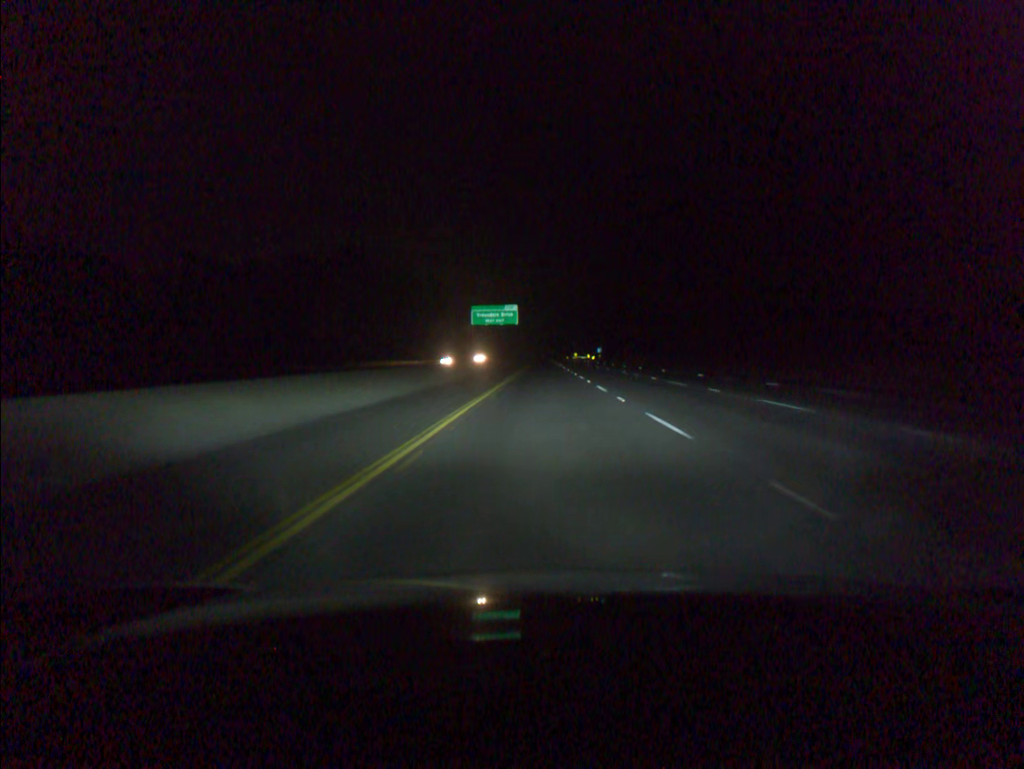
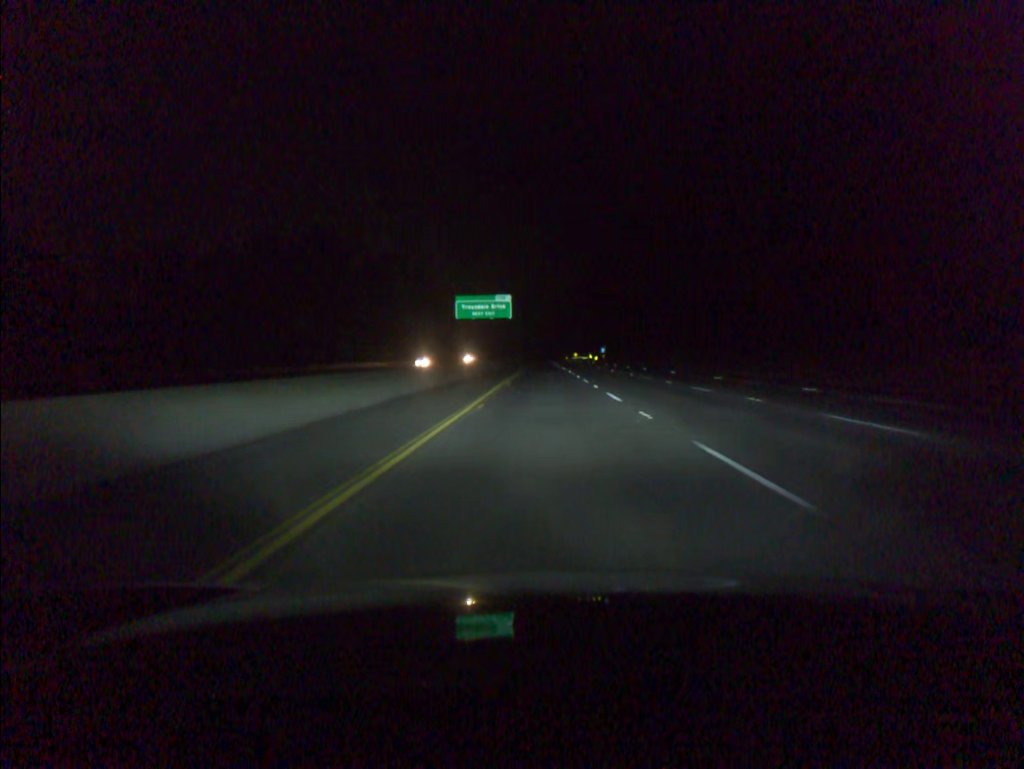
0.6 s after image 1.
(0.0, +19.7) m; 0°
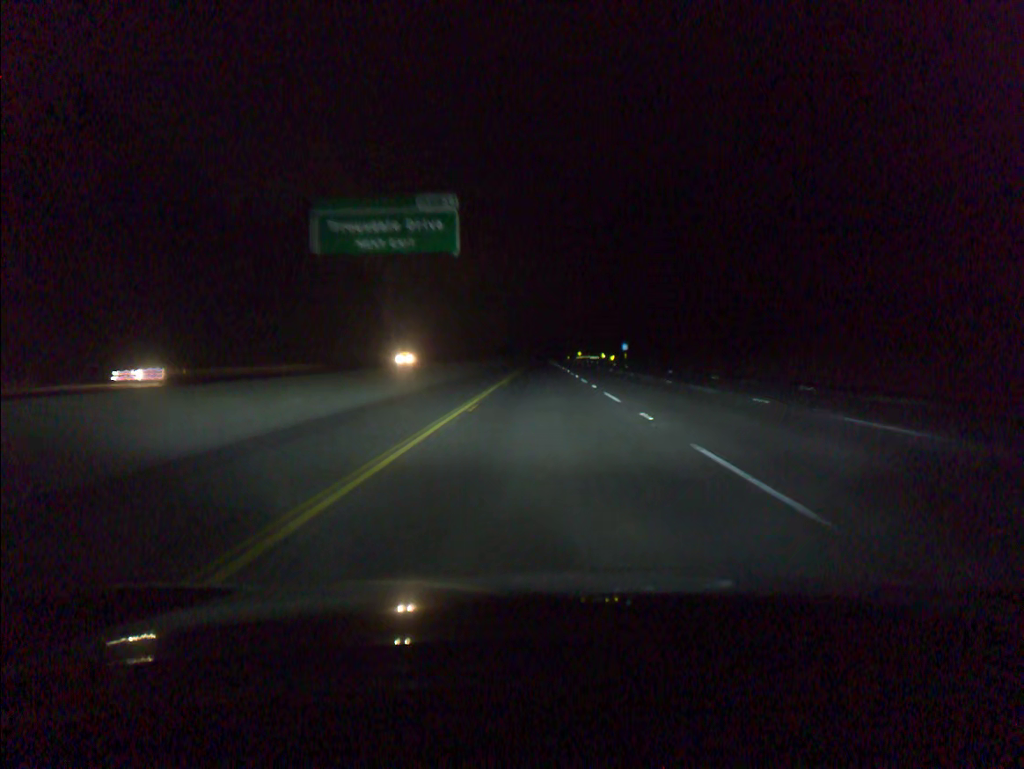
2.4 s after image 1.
(+0.1, +59.0) m; 0°
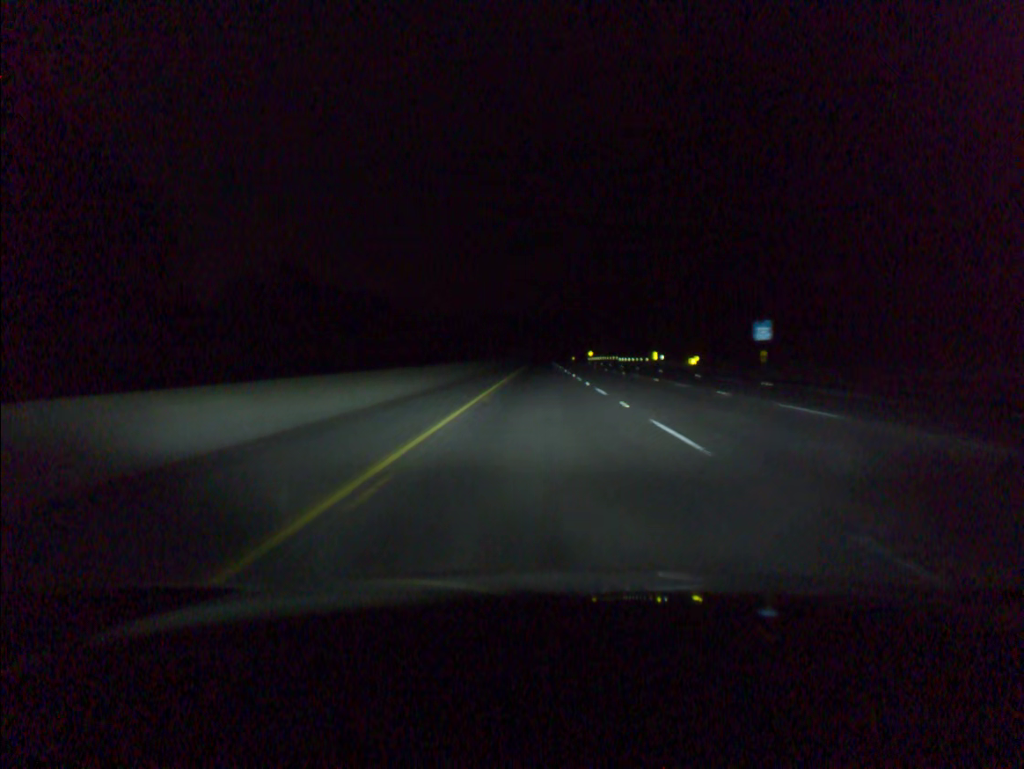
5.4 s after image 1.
(-0.2, +98.2) m; 0°
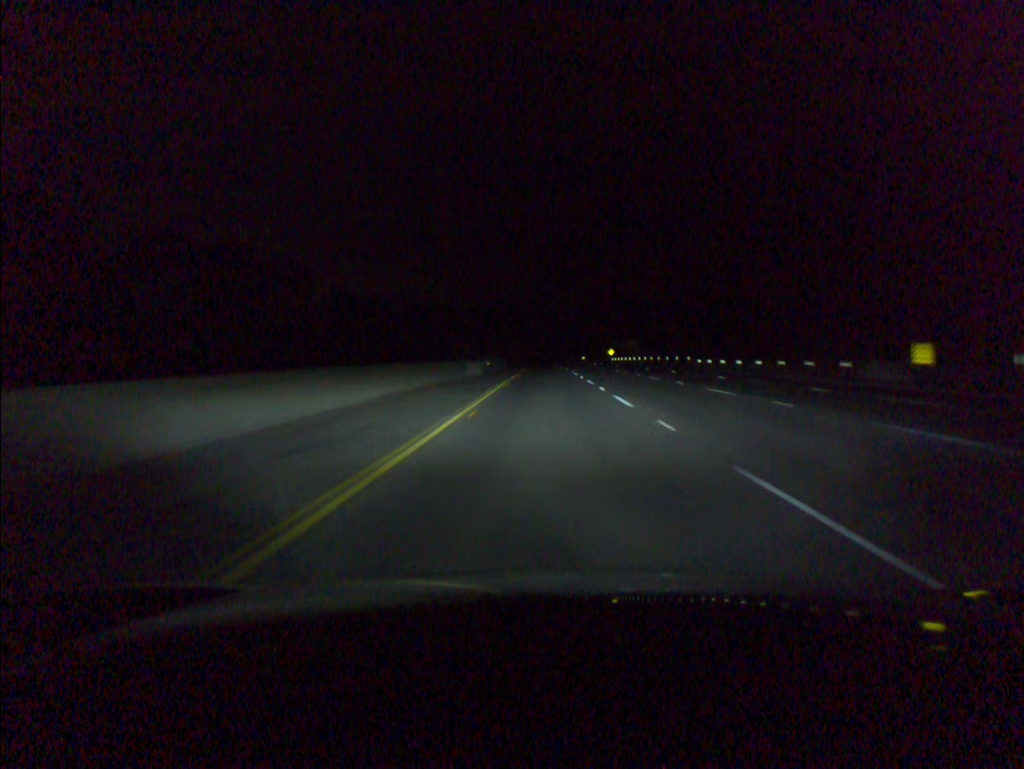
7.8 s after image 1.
(-0.2, +78.5) m; 0°
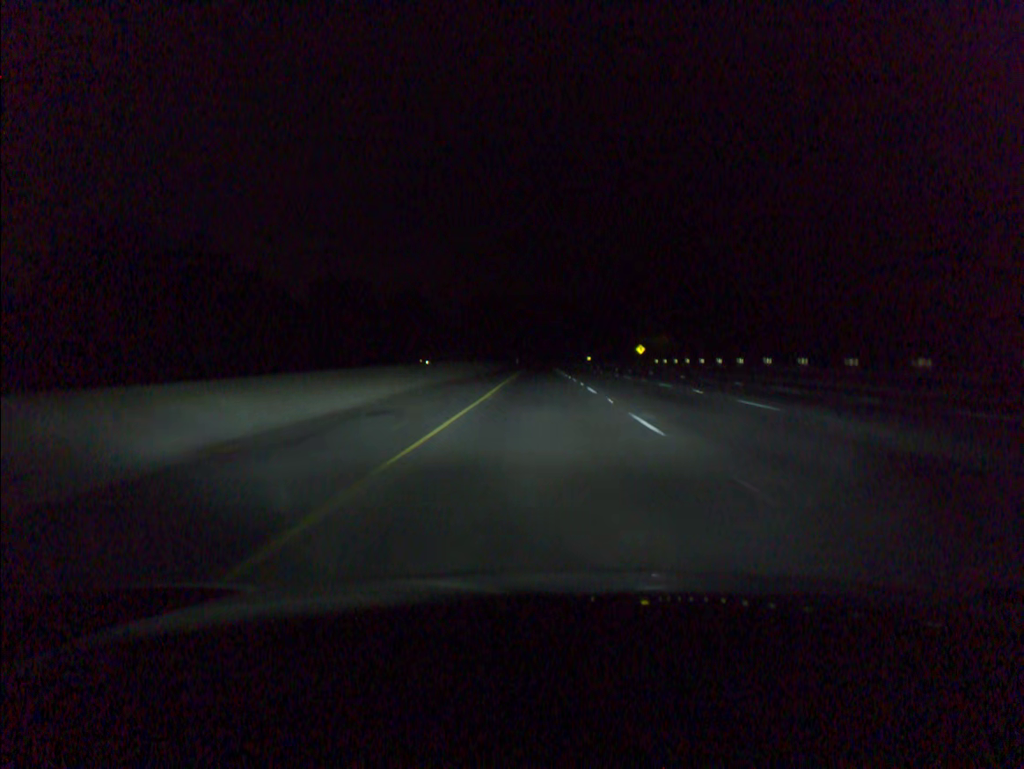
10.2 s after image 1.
(+0.3, +78.5) m; 0°
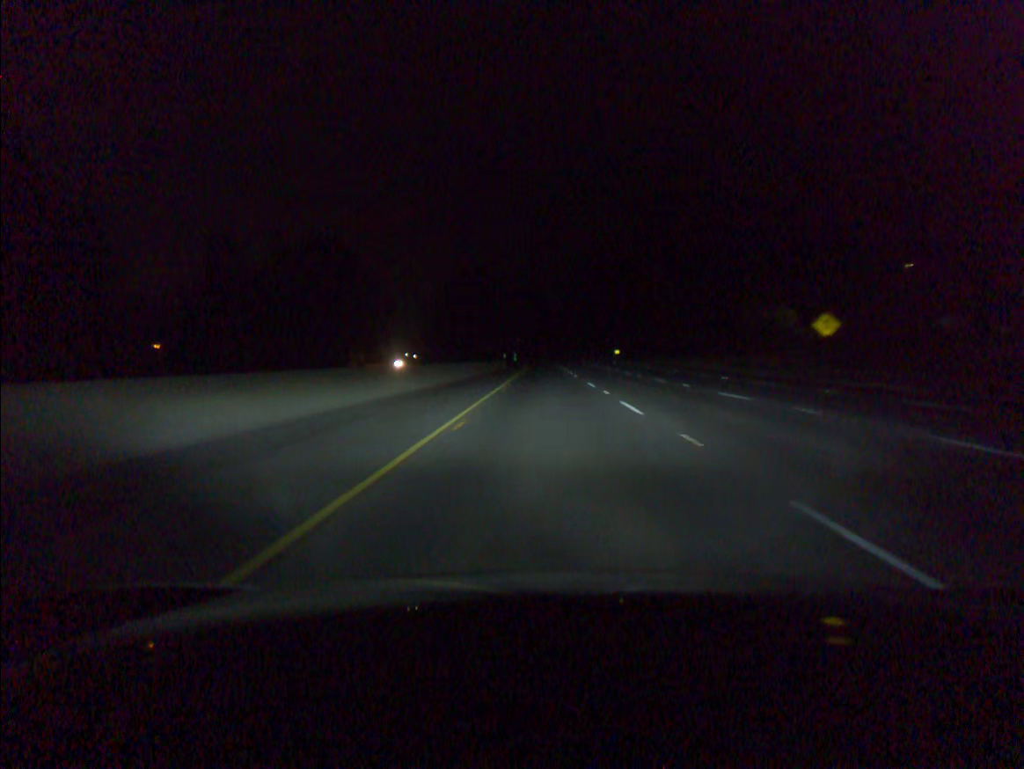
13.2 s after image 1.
(-0.5, +98.4) m; 0°
